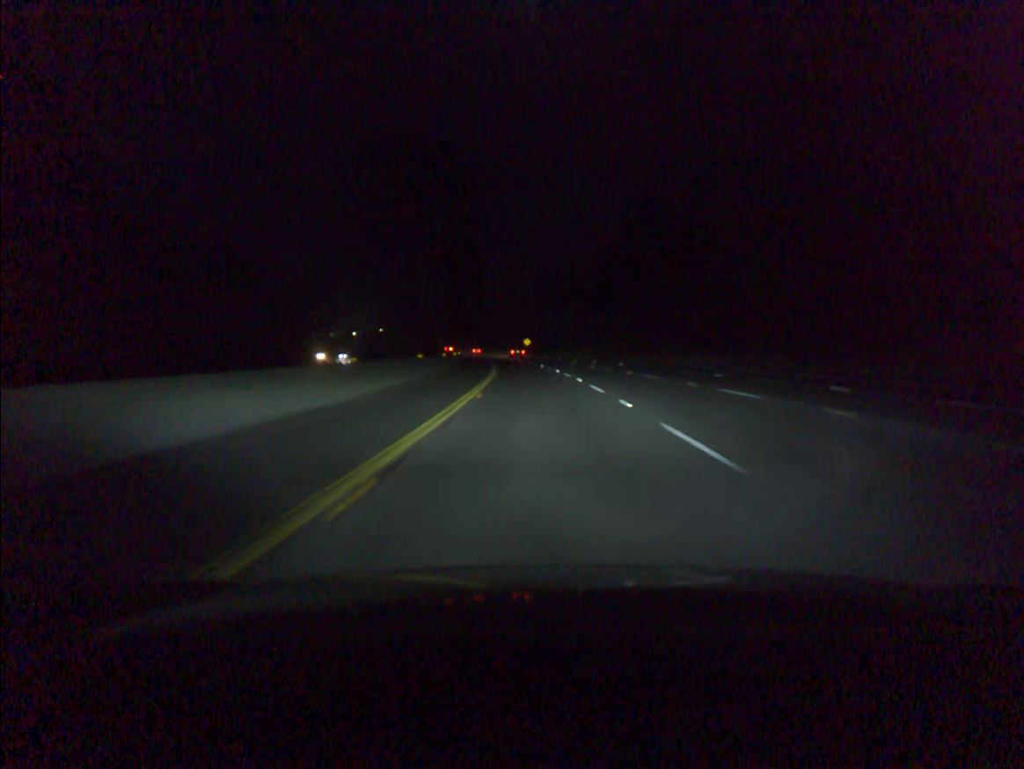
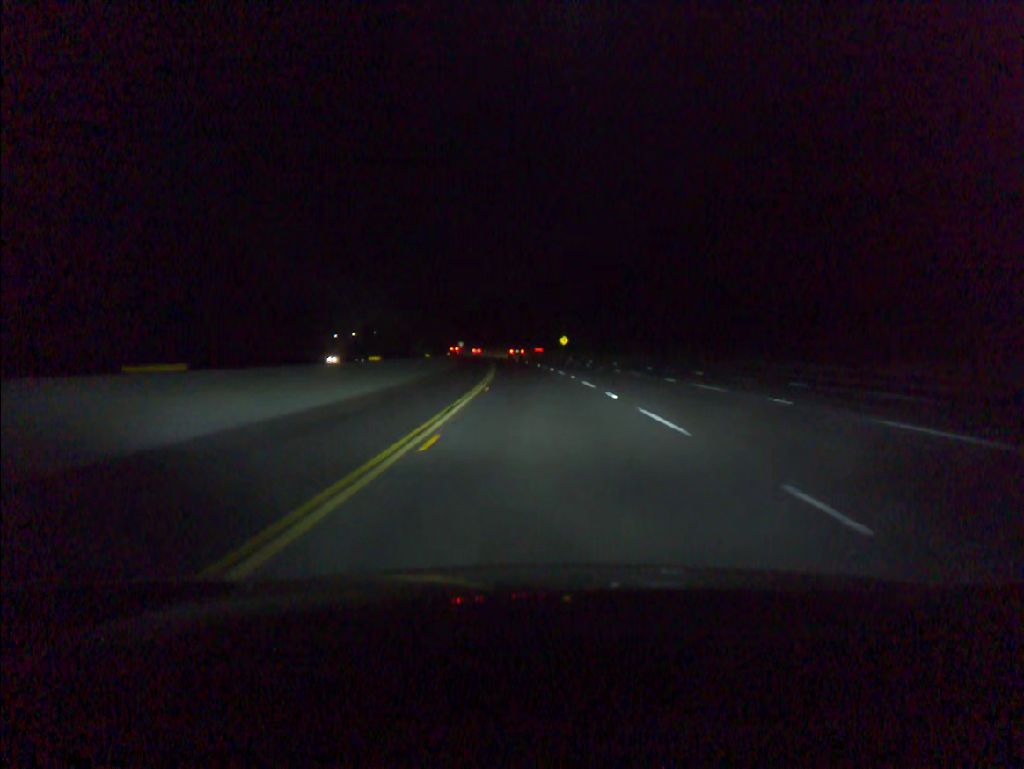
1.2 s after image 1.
(-1.0, +40.3) m; -3°
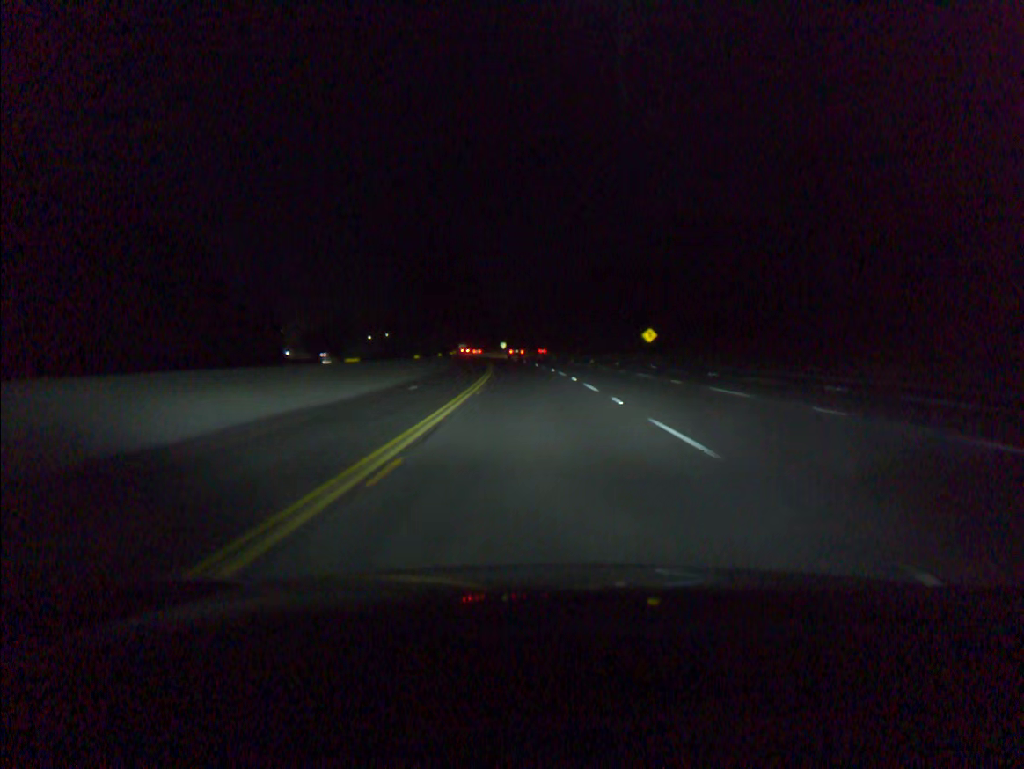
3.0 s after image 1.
(-2.1, +60.4) m; -4°
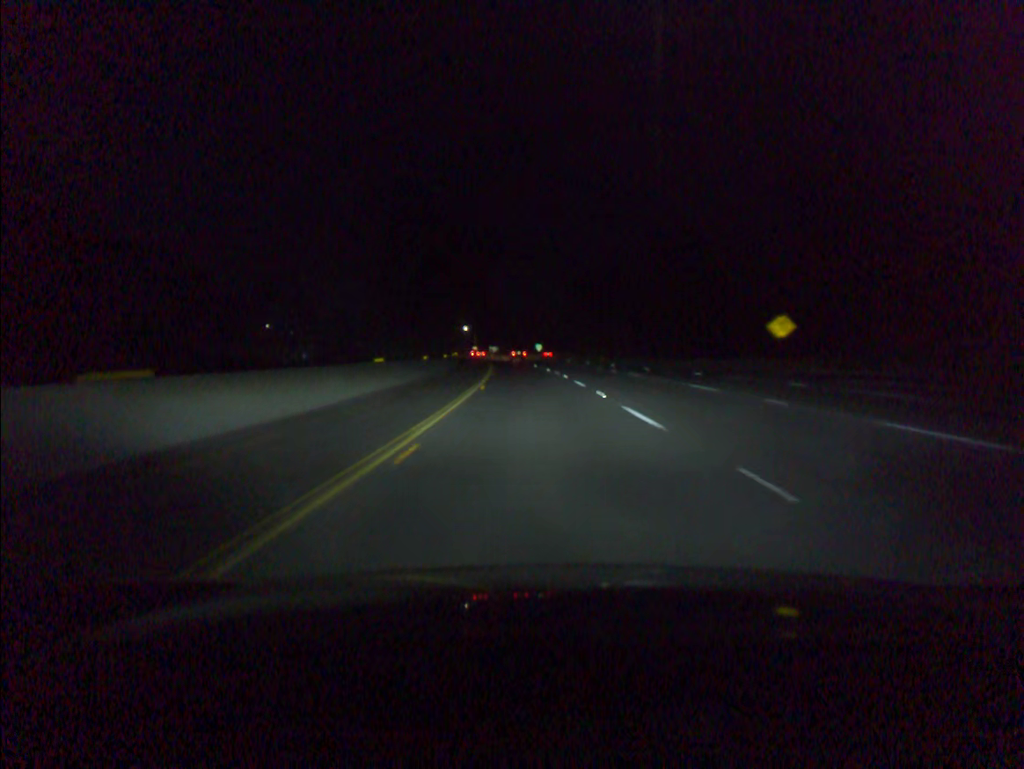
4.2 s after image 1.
(-1.0, +40.3) m; -3°
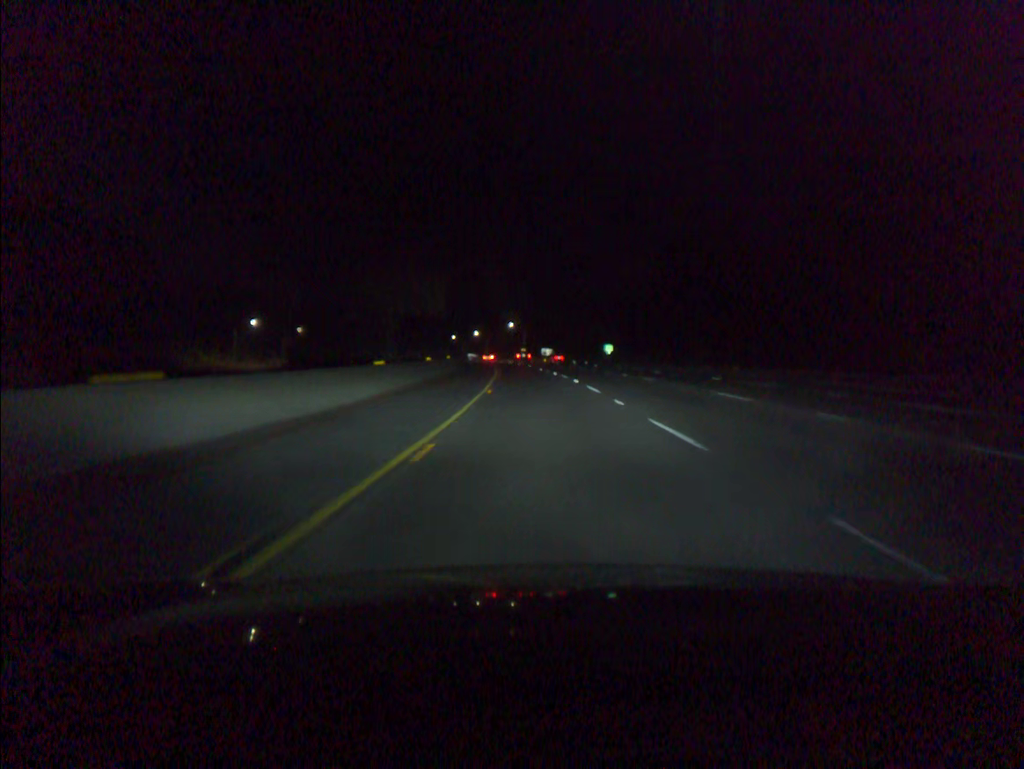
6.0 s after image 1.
(-2.4, +60.3) m; -4°
